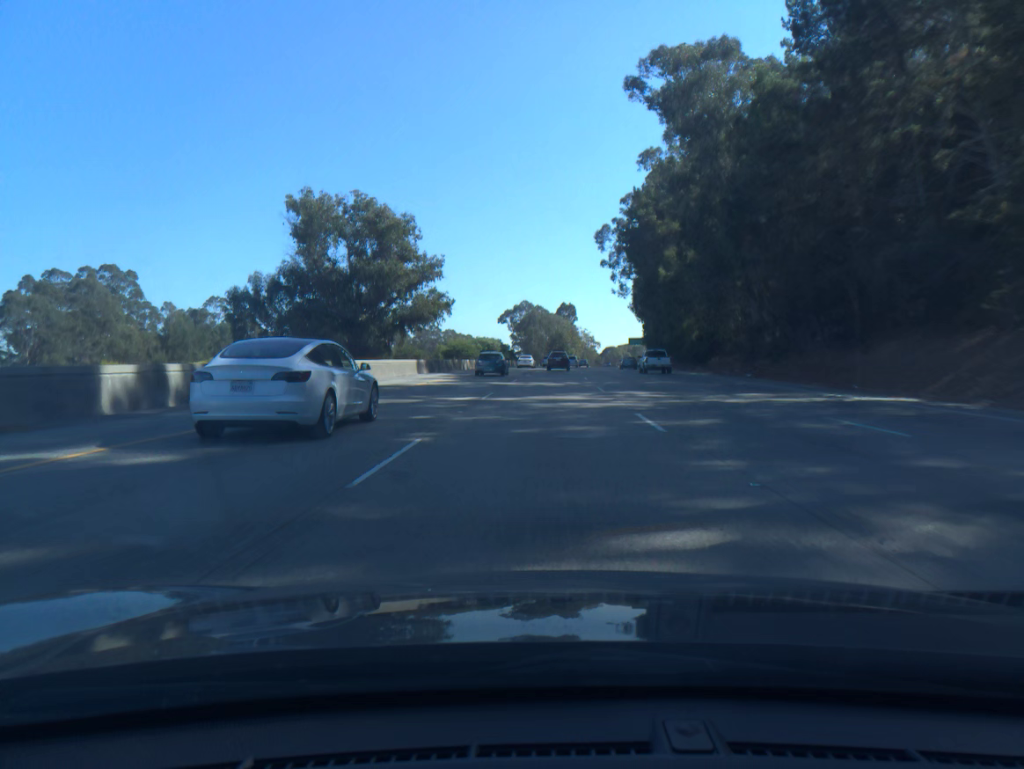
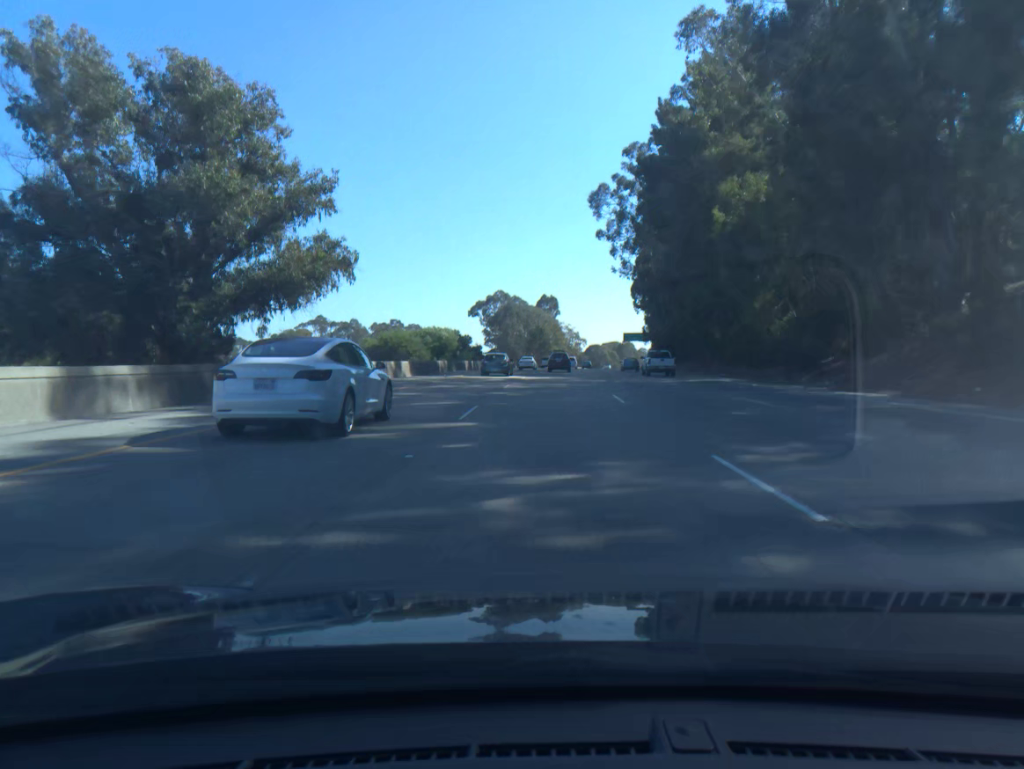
(+0.4, +36.1) m; +1°
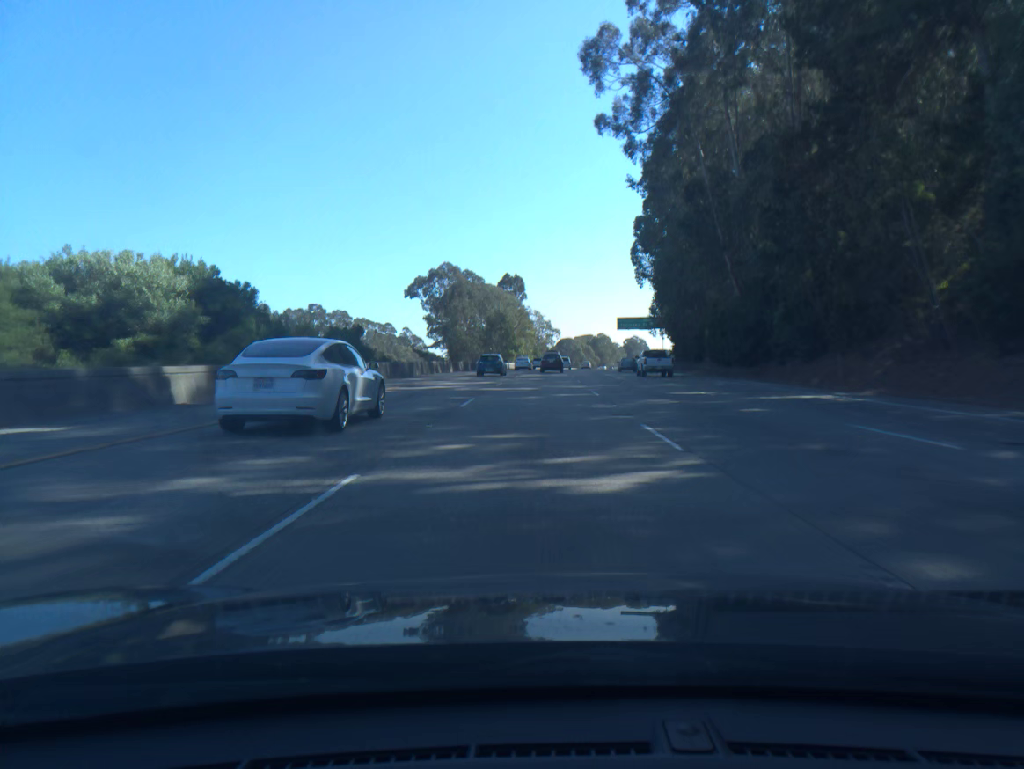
(+1.4, +54.2) m; +2°
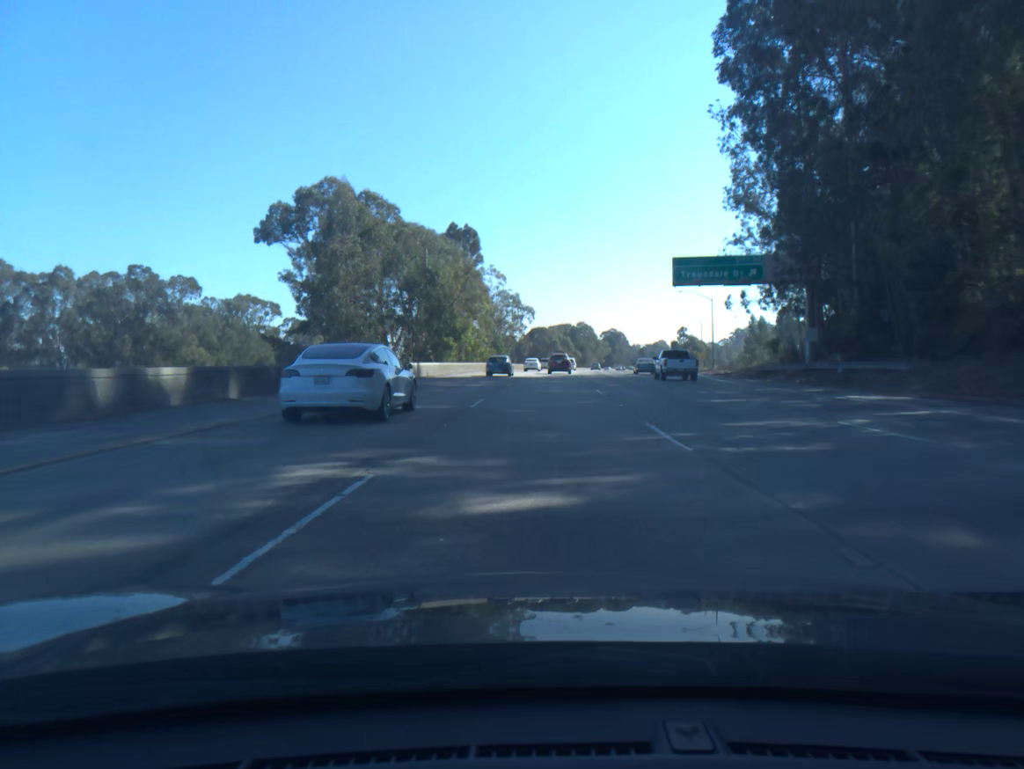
(+1.3, +72.6) m; +2°
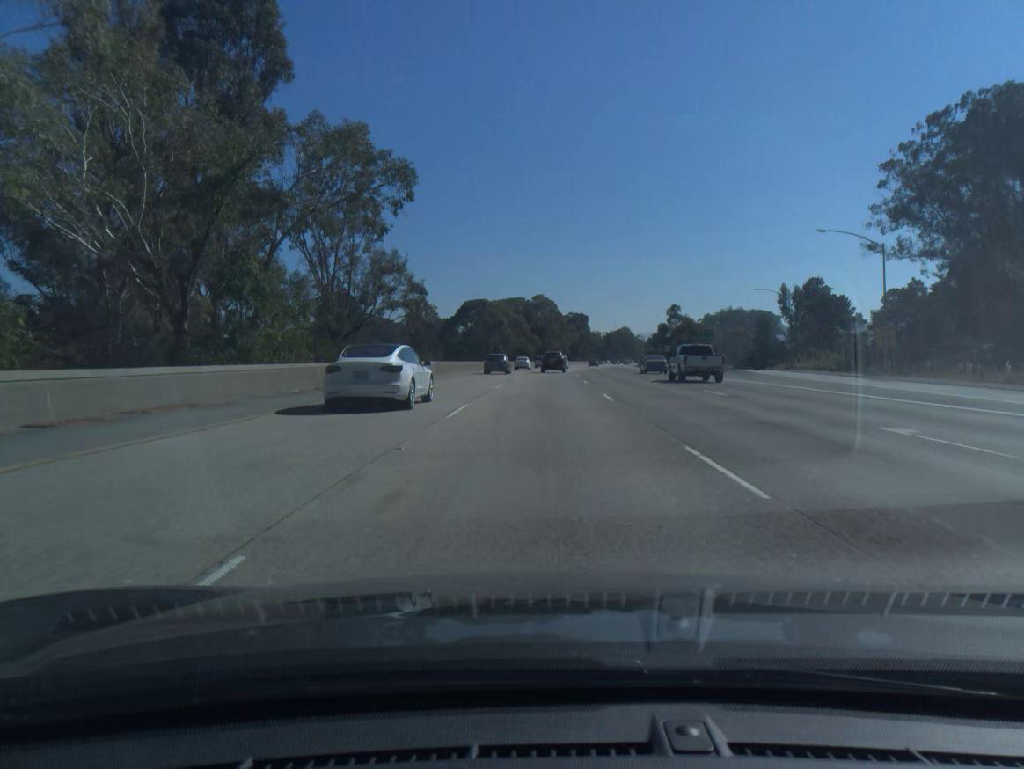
(+2.9, +90.8) m; +4°
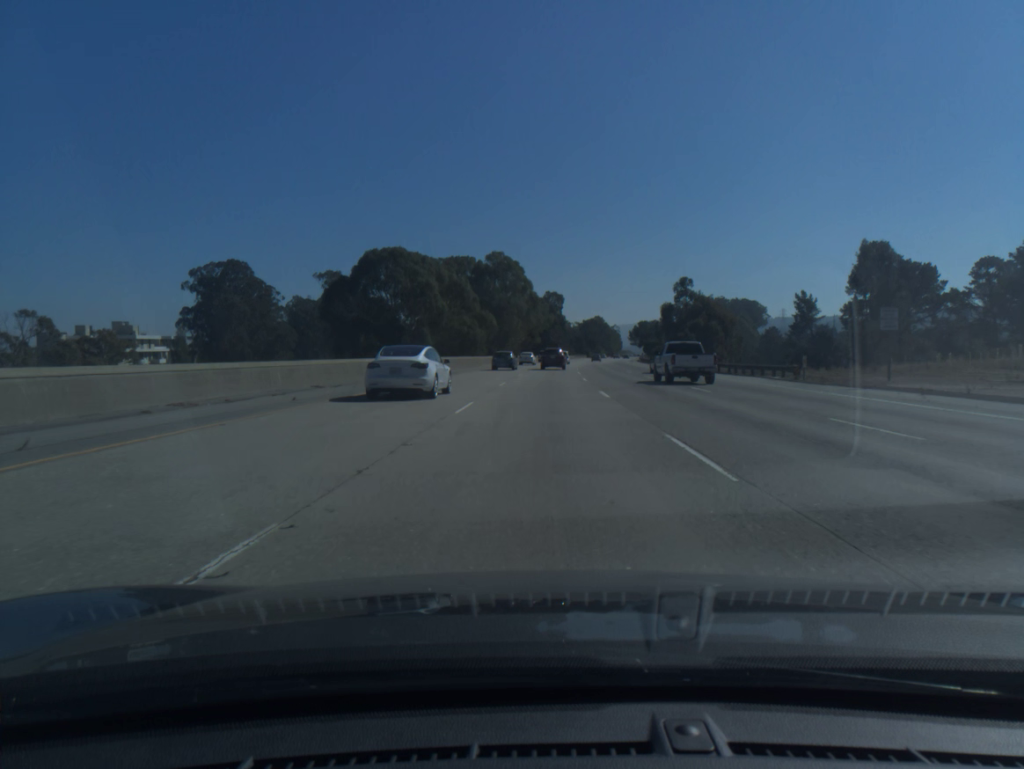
(+1.5, +71.9) m; +2°
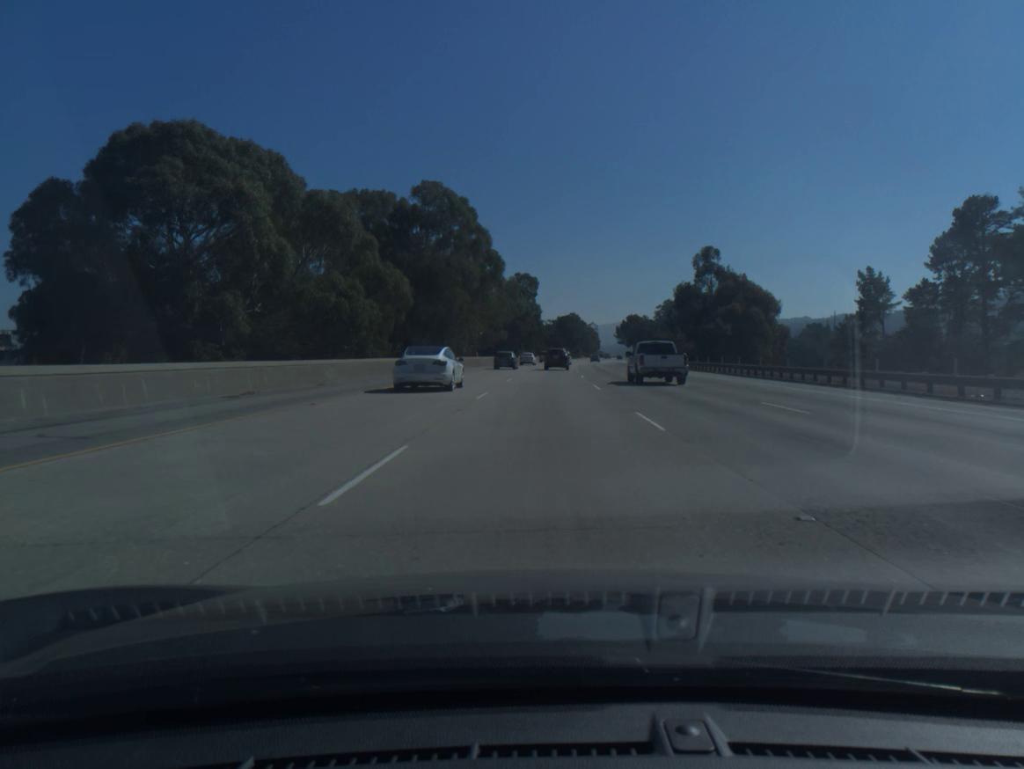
(+1.0, +53.7) m; +2°
